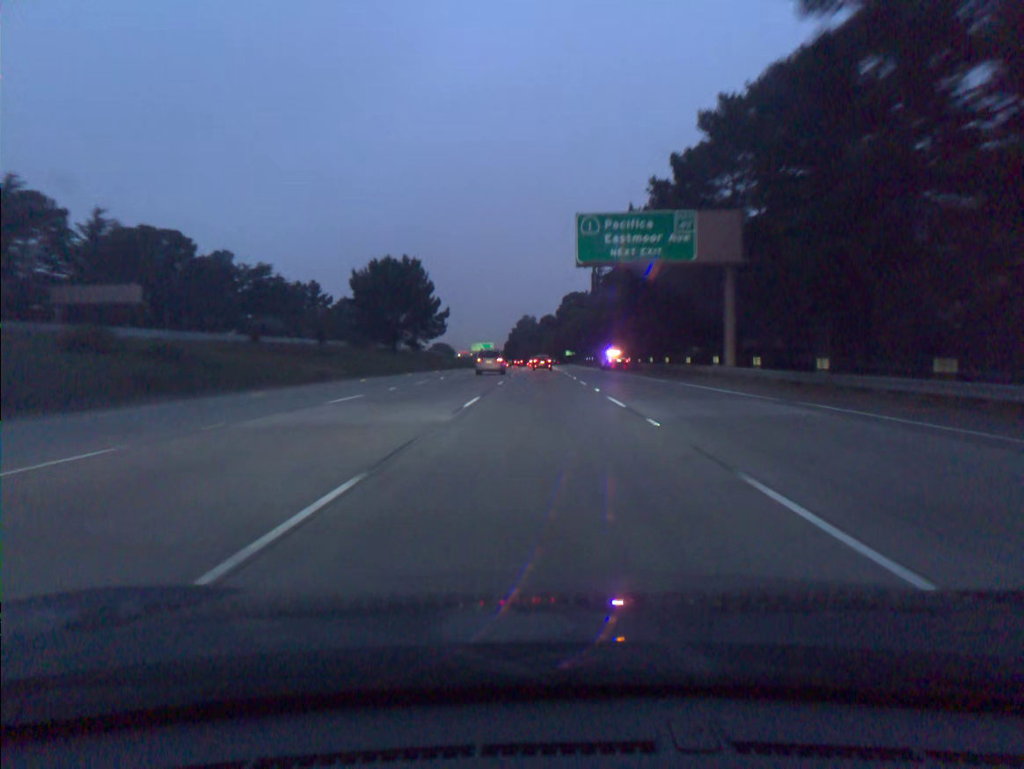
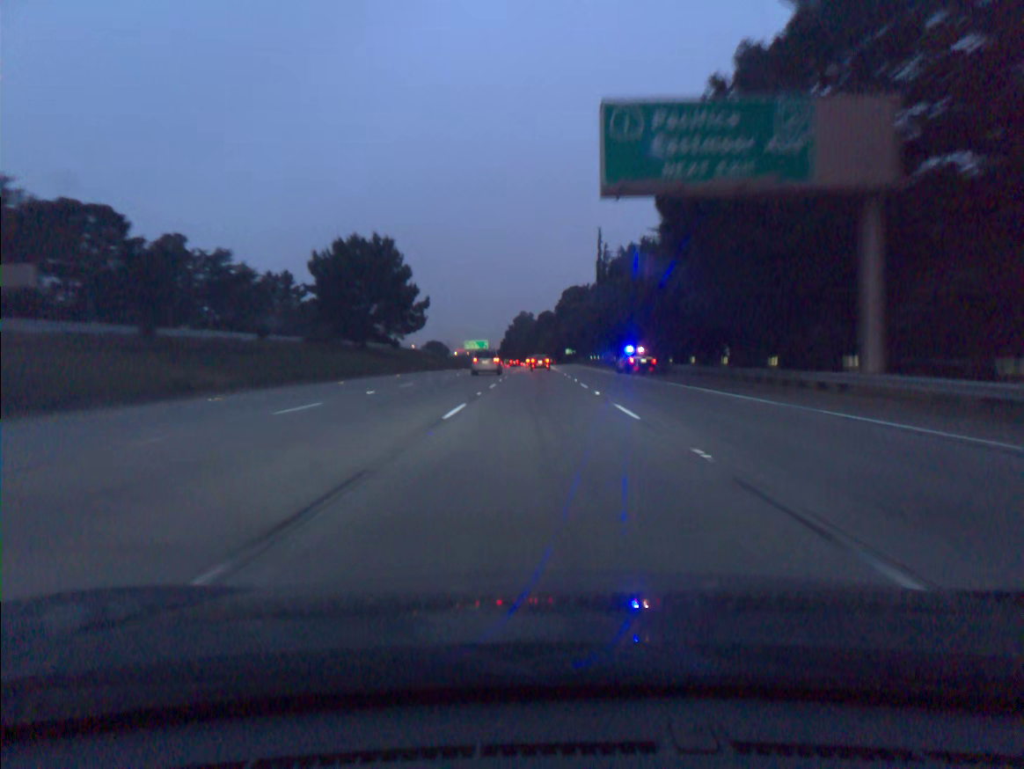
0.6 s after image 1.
(0.0, +18.0) m; 0°
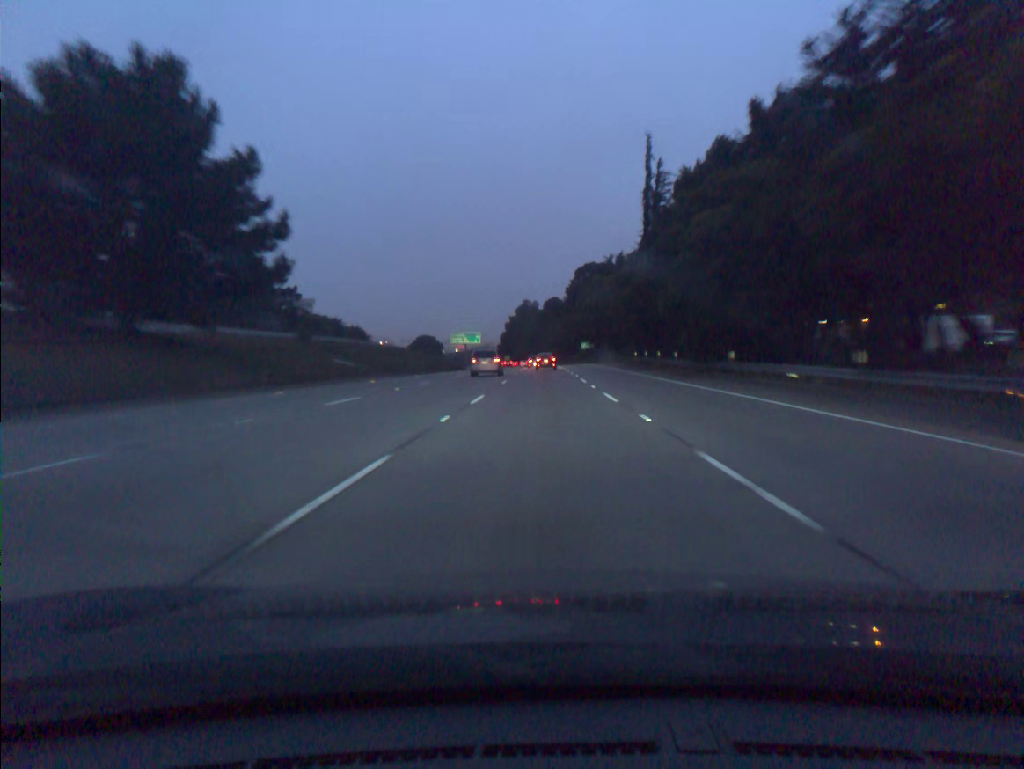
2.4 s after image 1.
(-0.2, +53.5) m; 0°
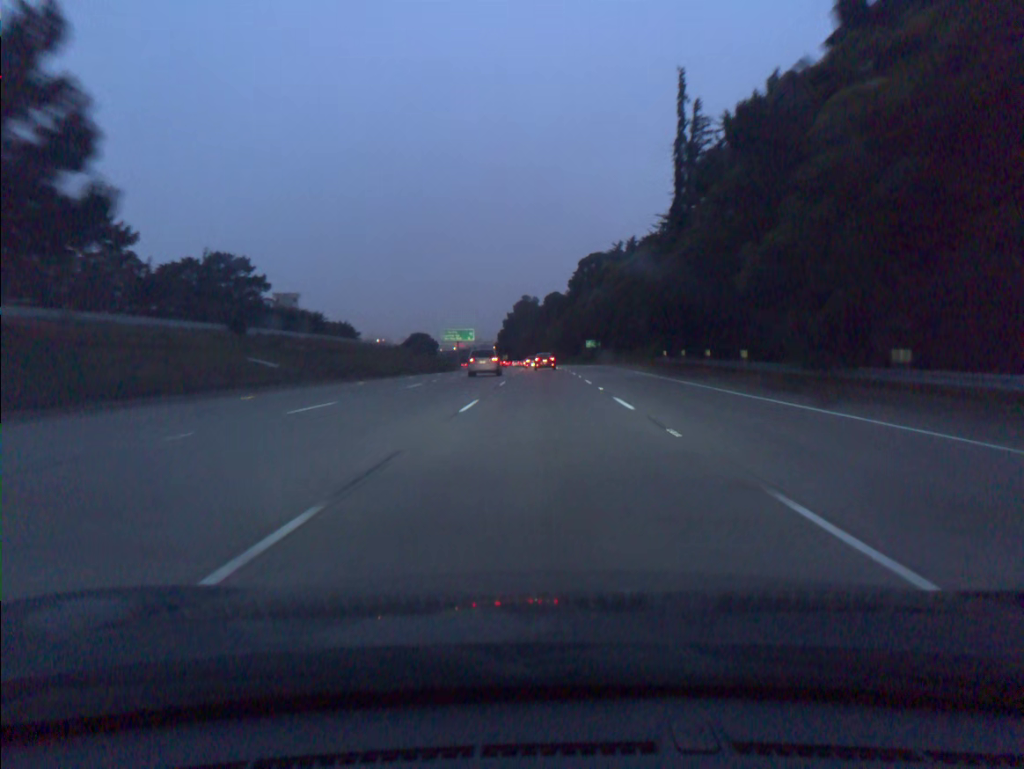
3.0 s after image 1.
(0.0, +17.7) m; 0°
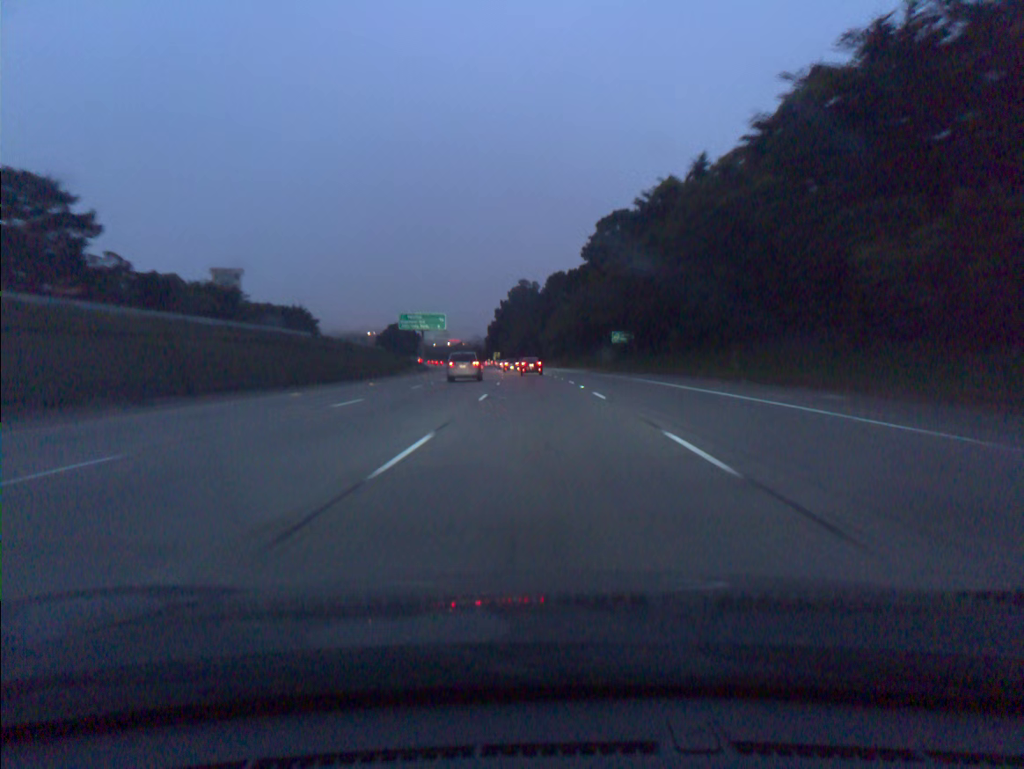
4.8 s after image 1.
(+0.1, +52.7) m; 0°
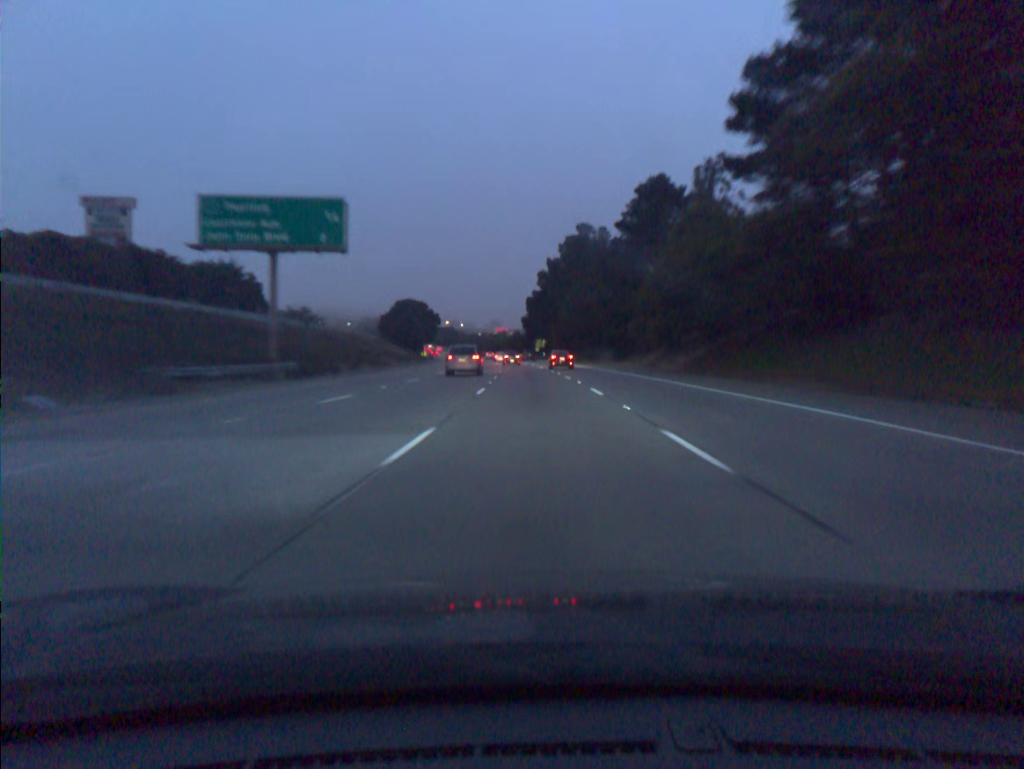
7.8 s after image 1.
(-2.6, +87.3) m; -4°
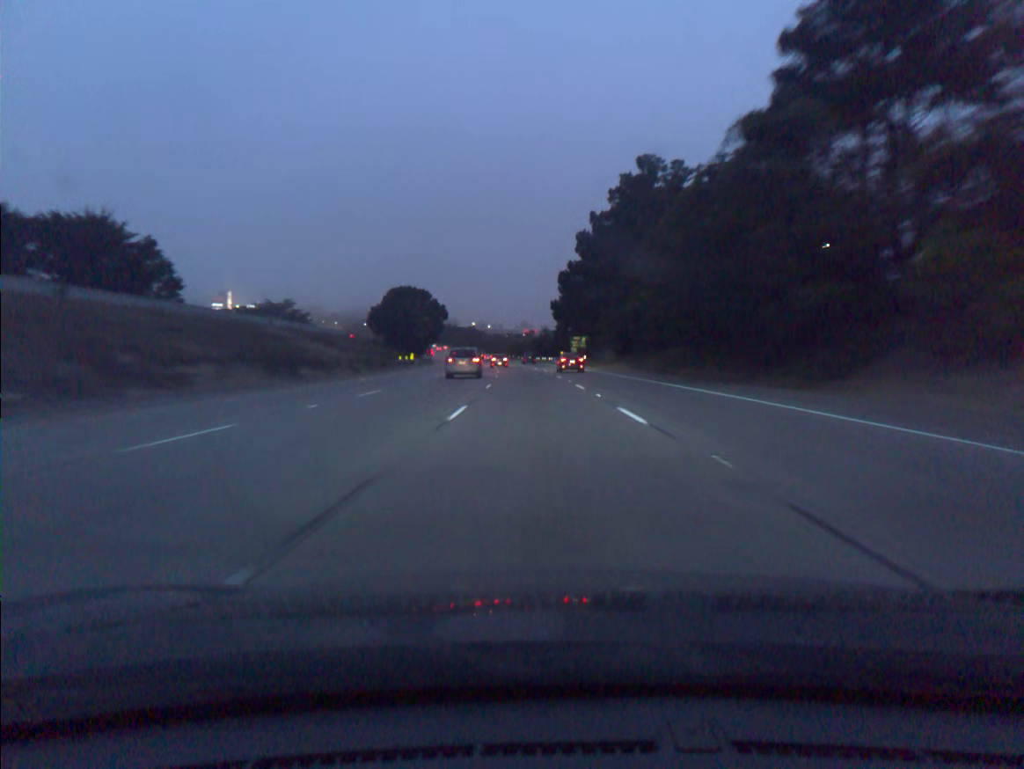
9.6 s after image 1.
(-1.1, +52.4) m; -2°
